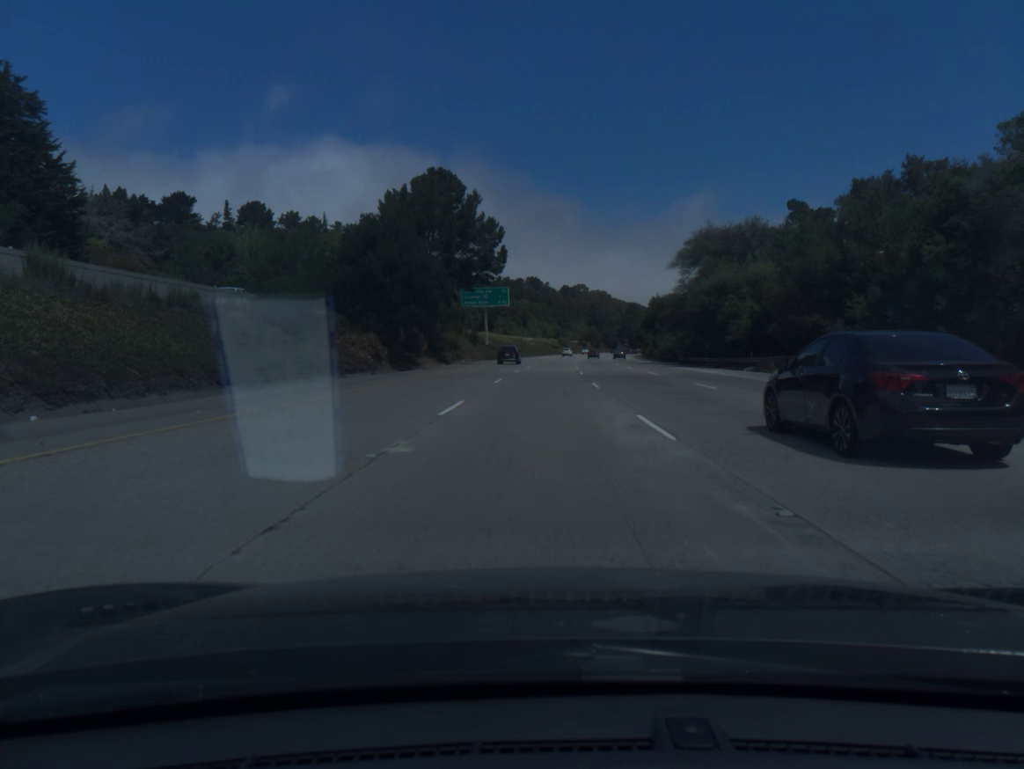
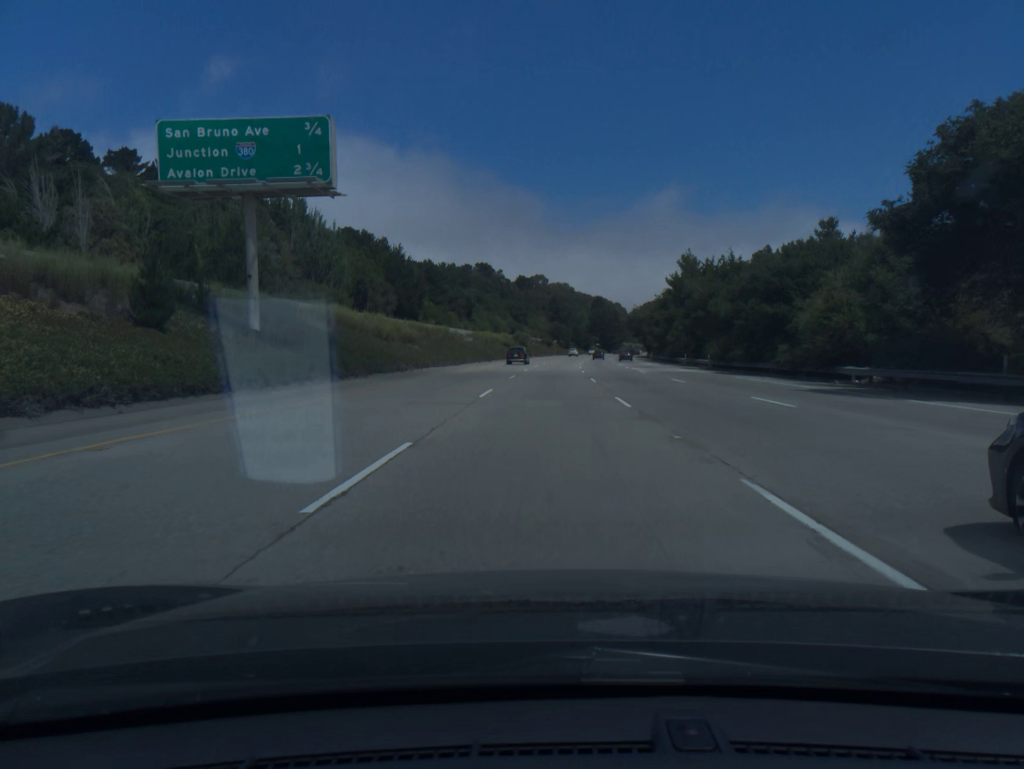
(+2.1, +81.1) m; +3°
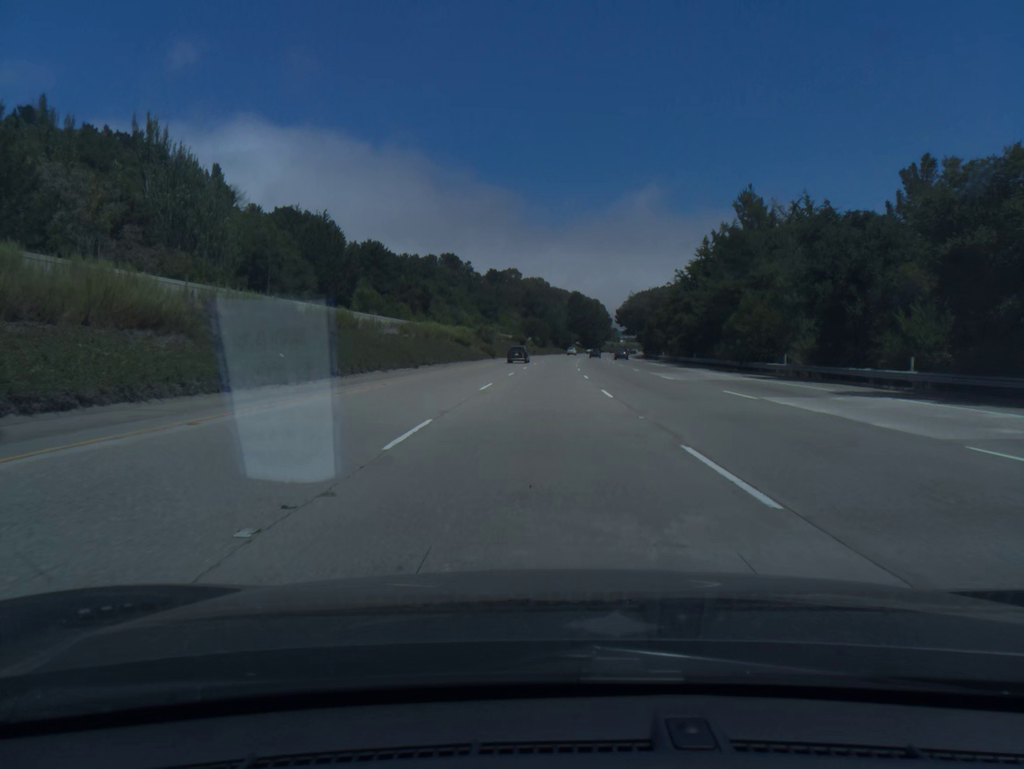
(+0.7, +40.7) m; +2°
